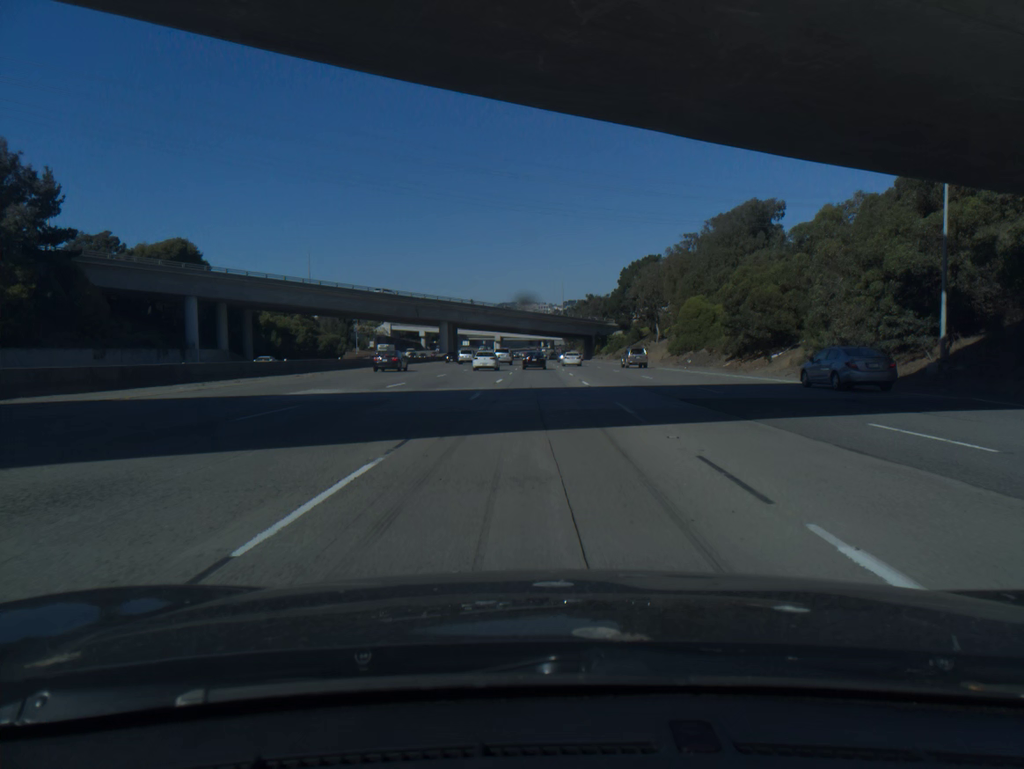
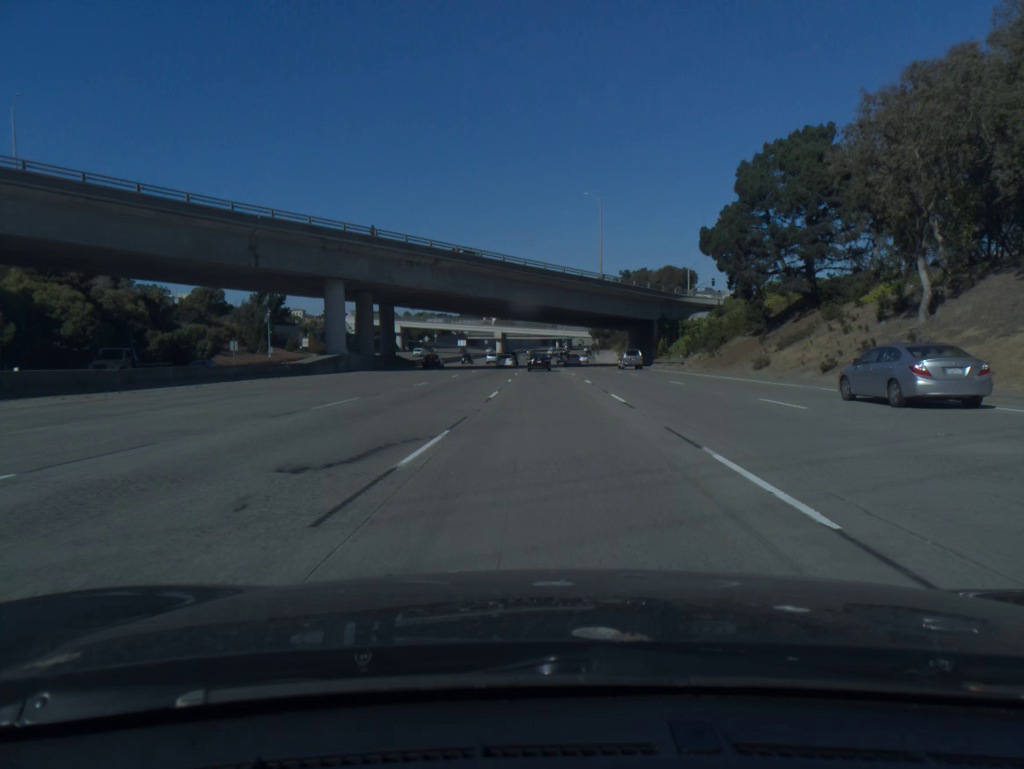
(-0.3, +81.8) m; -1°
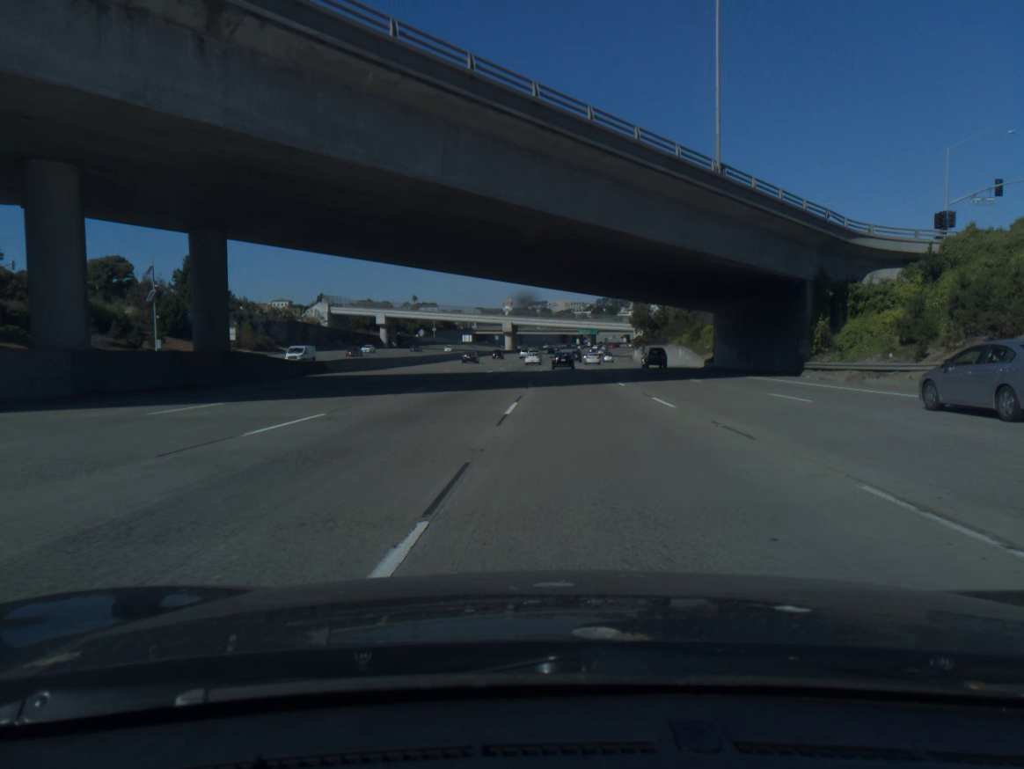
(-0.8, +49.3) m; -1°
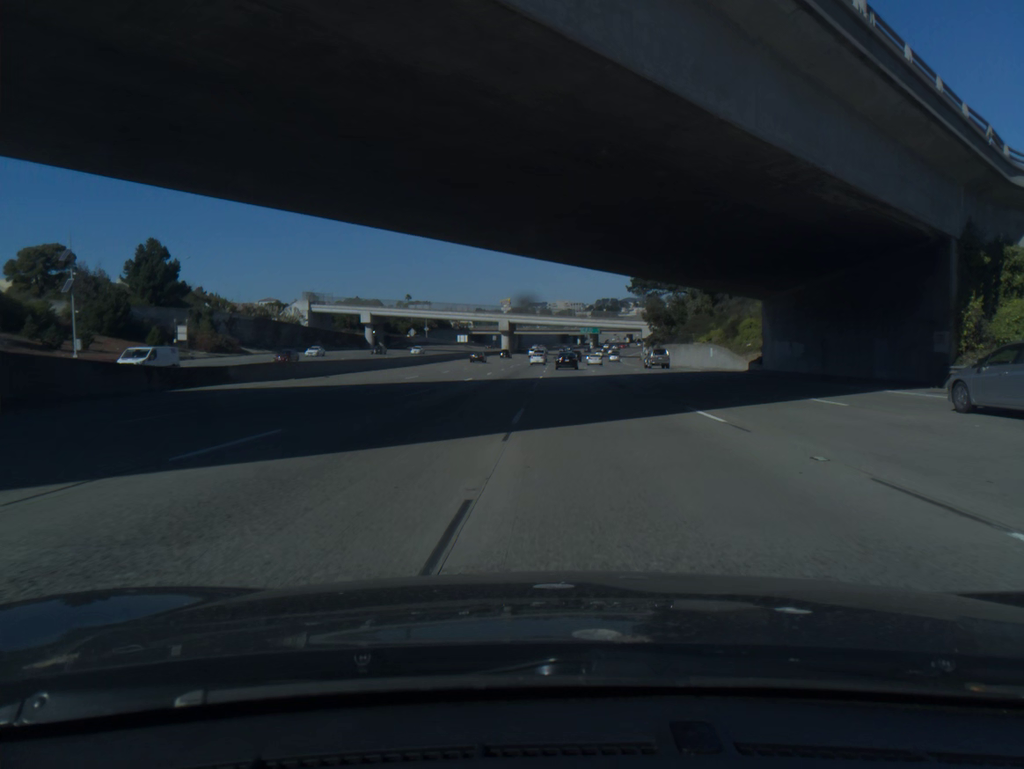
(0.0, +16.5) m; 0°
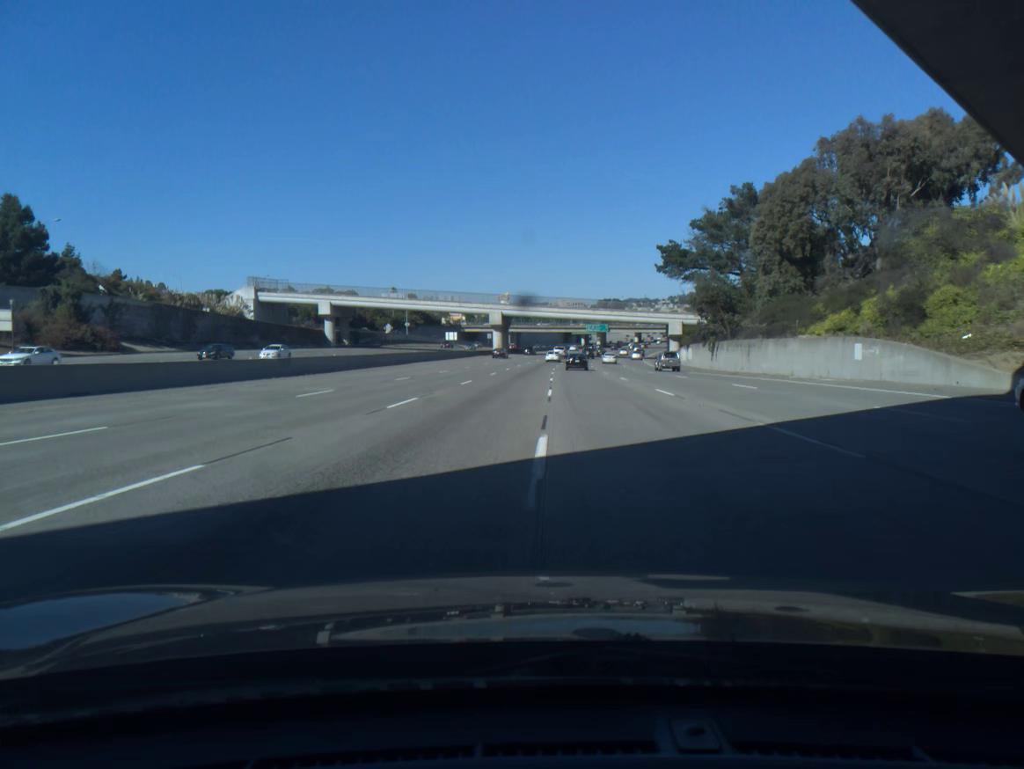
(-0.1, +33.3) m; 0°
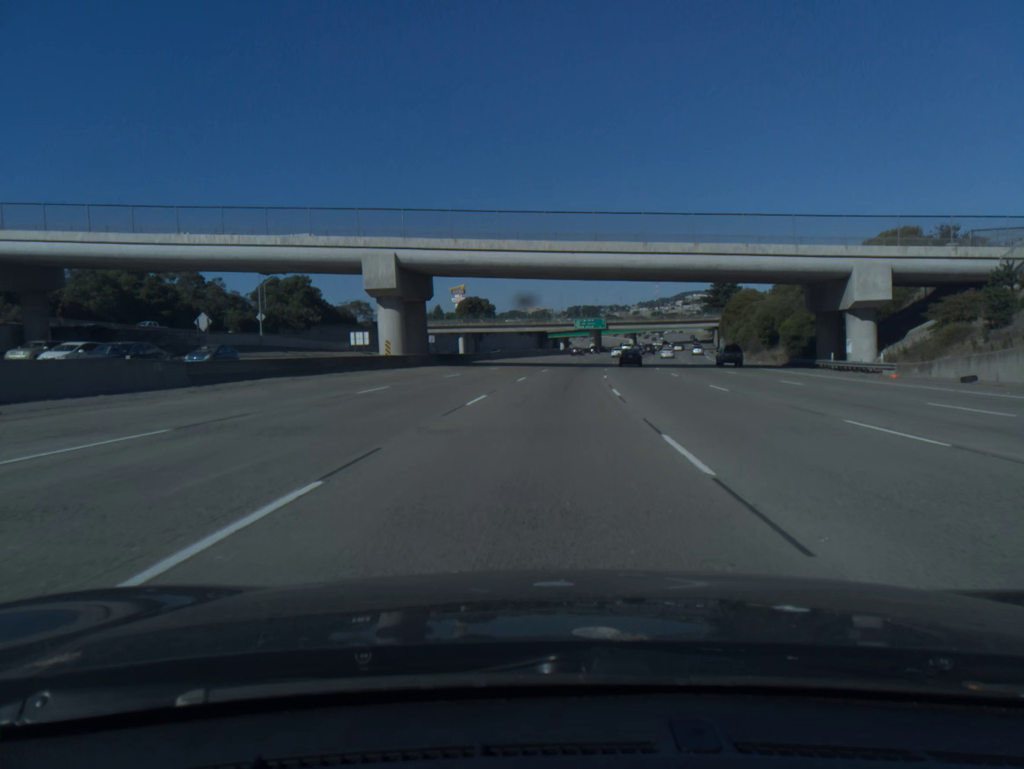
(+0.6, +85.7) m; +3°
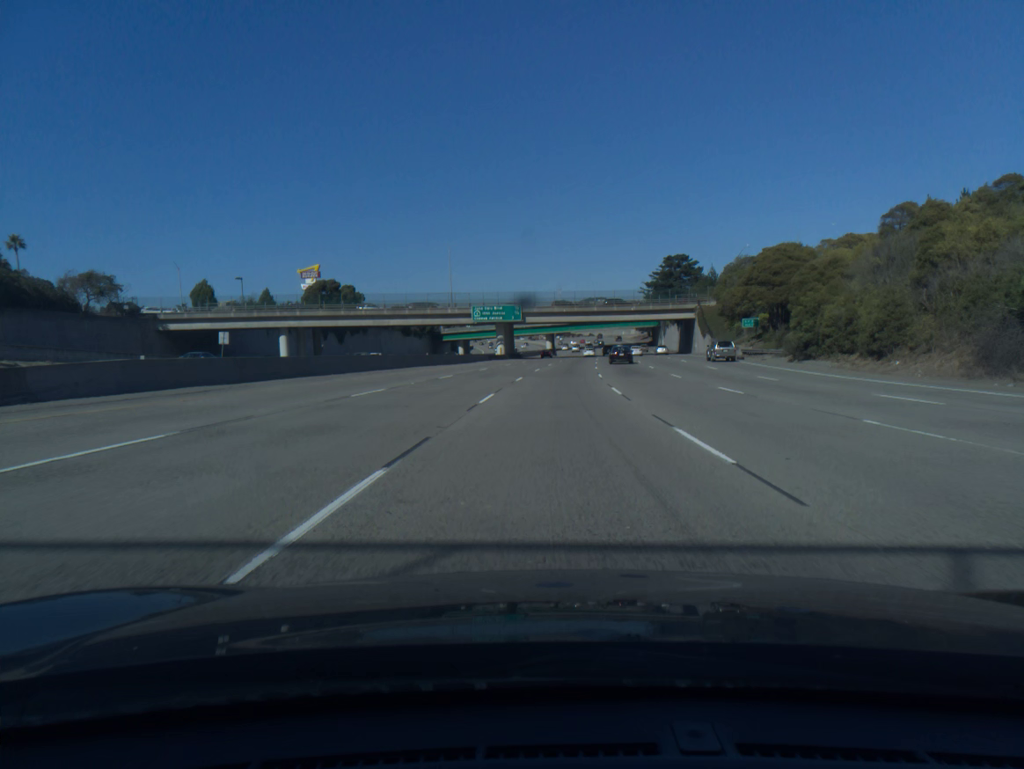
(+4.0, +70.6) m; +7°
